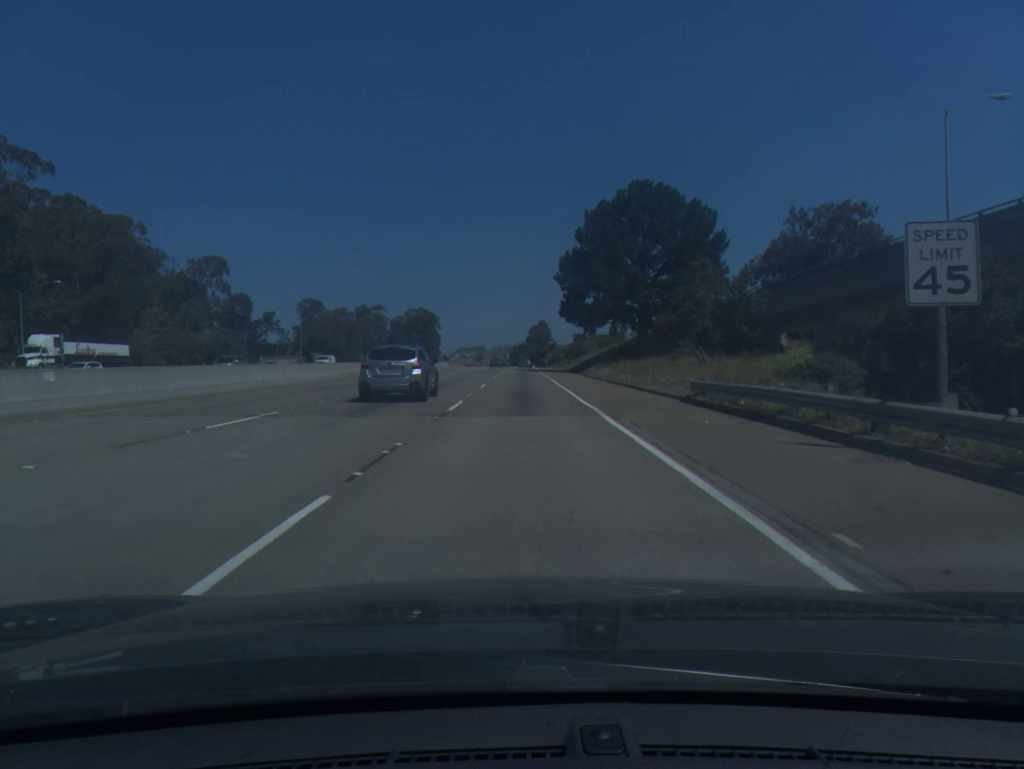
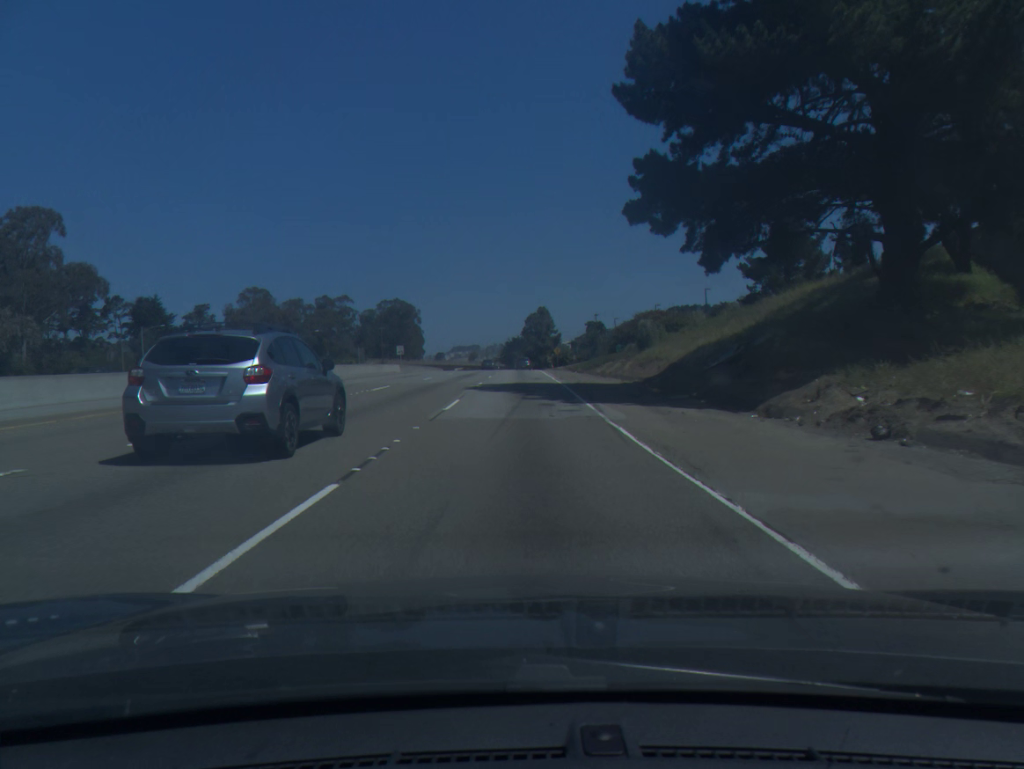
(+0.2, +58.7) m; 0°
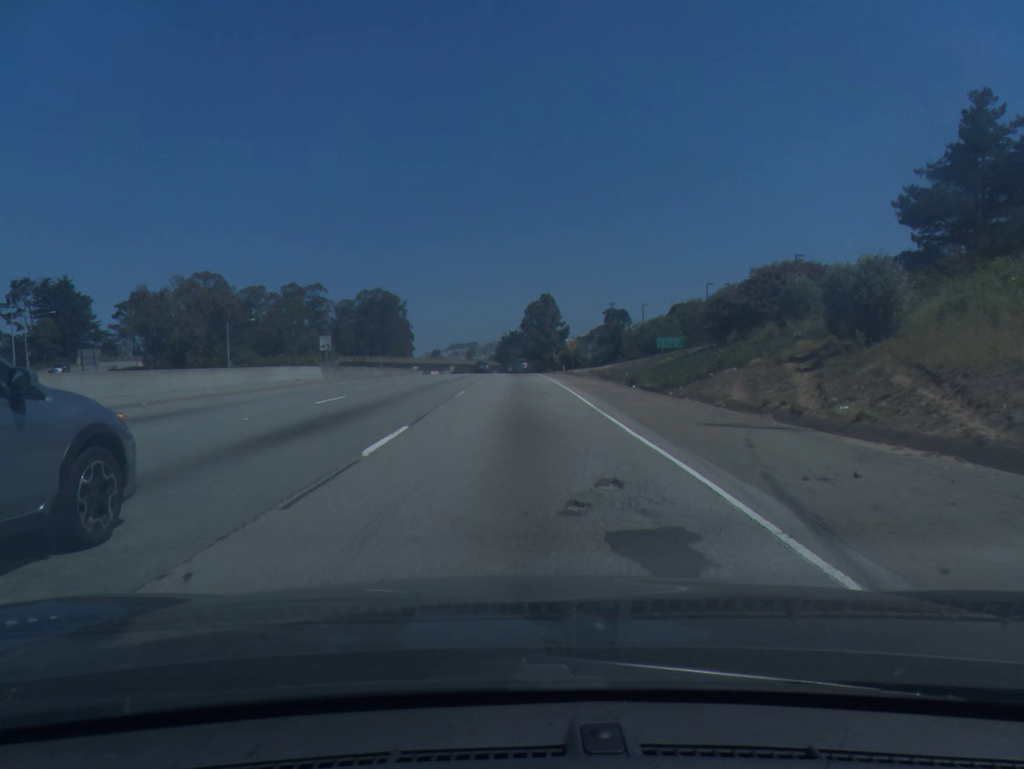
(+0.1, +37.6) m; 0°
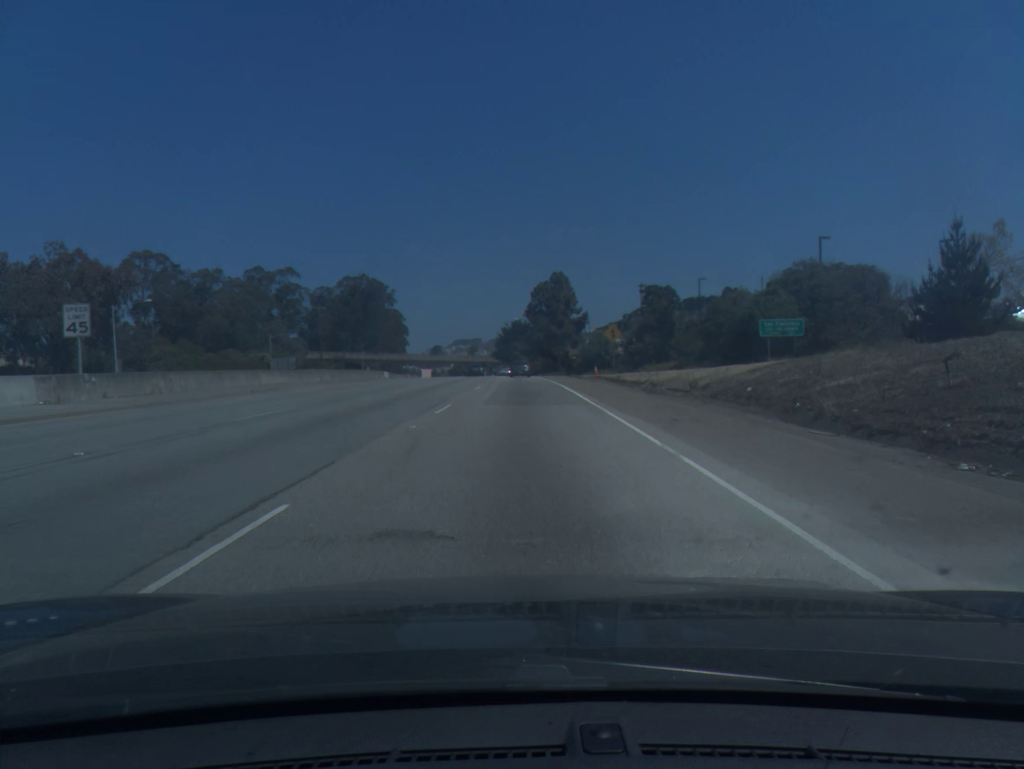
(-0.1, +36.0) m; 0°
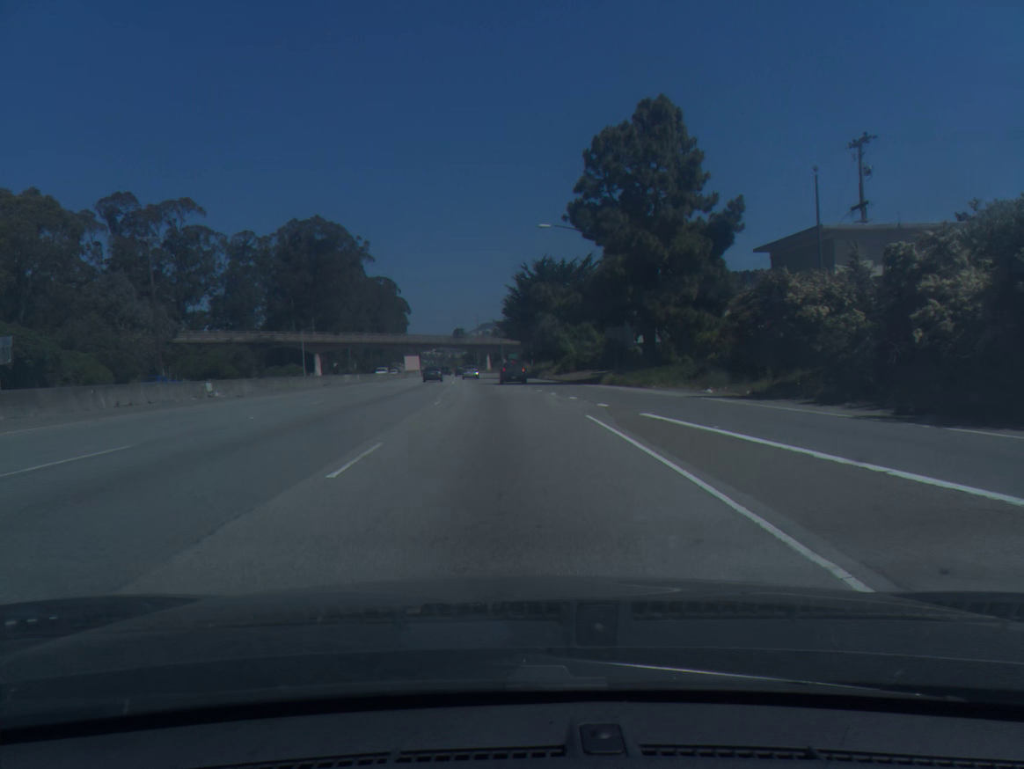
(-0.4, +82.7) m; -2°
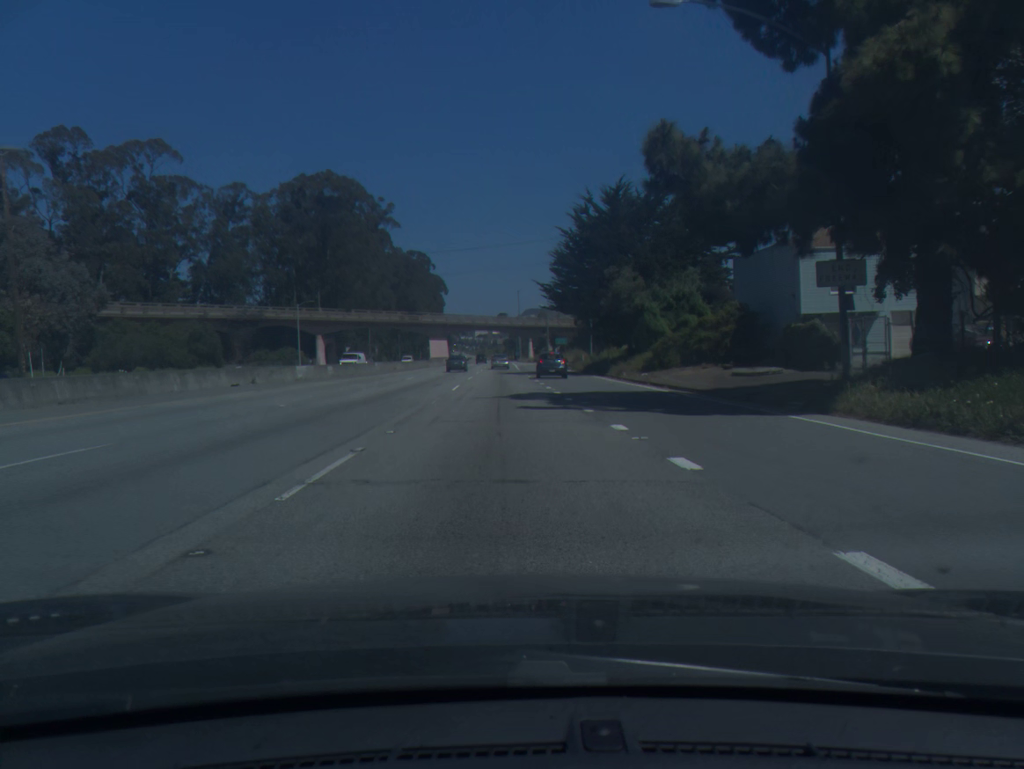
(-0.9, +30.6) m; -3°
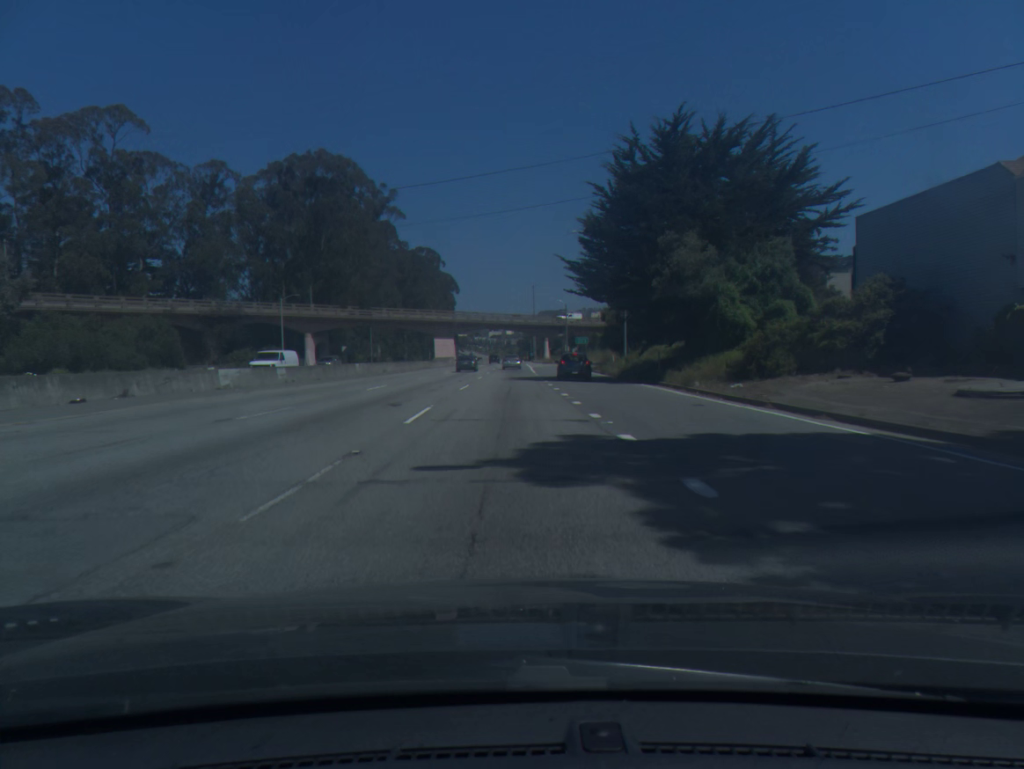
(-0.1, +15.0) m; -1°
